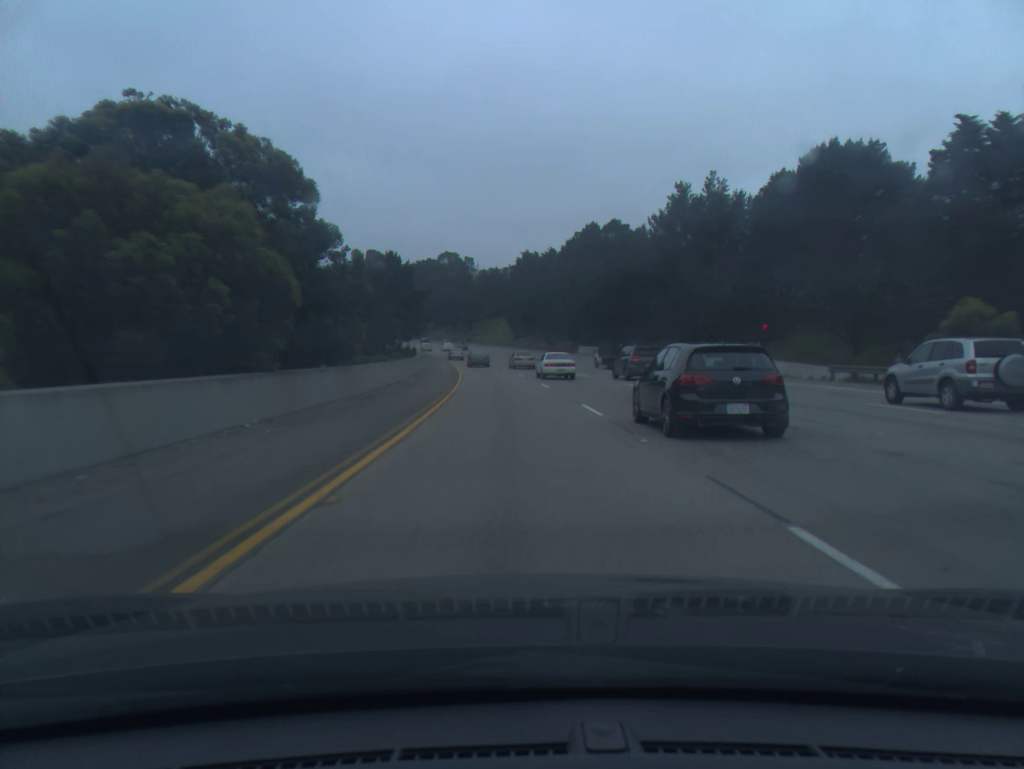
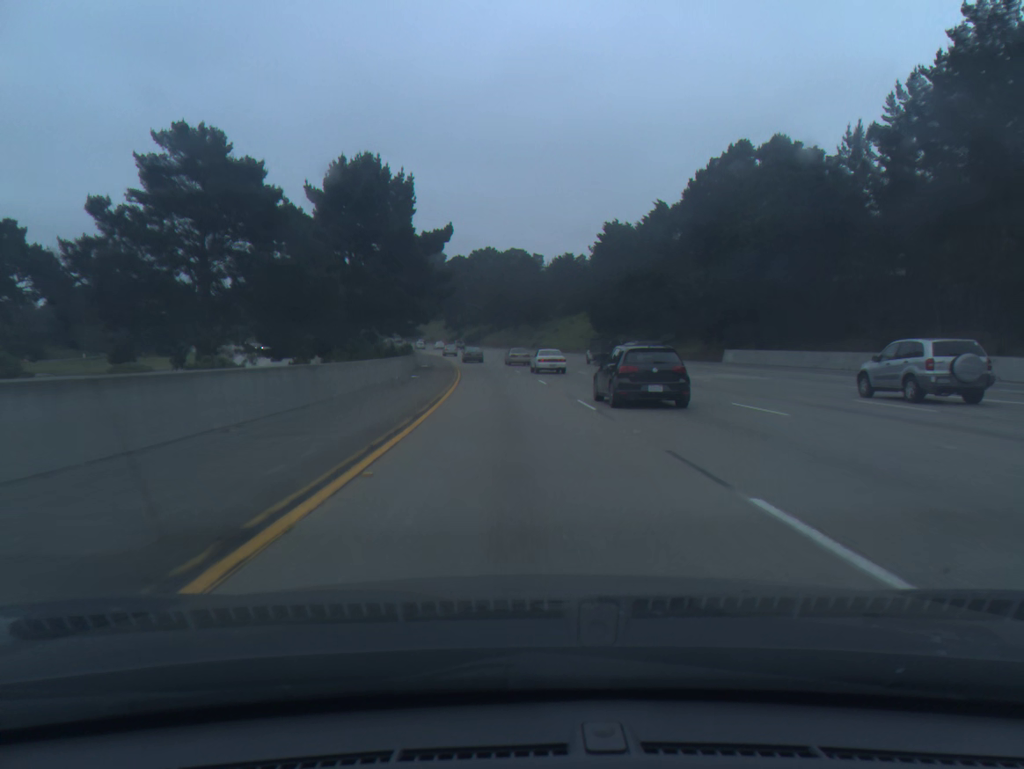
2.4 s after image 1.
(-2.7, +57.0) m; -5°
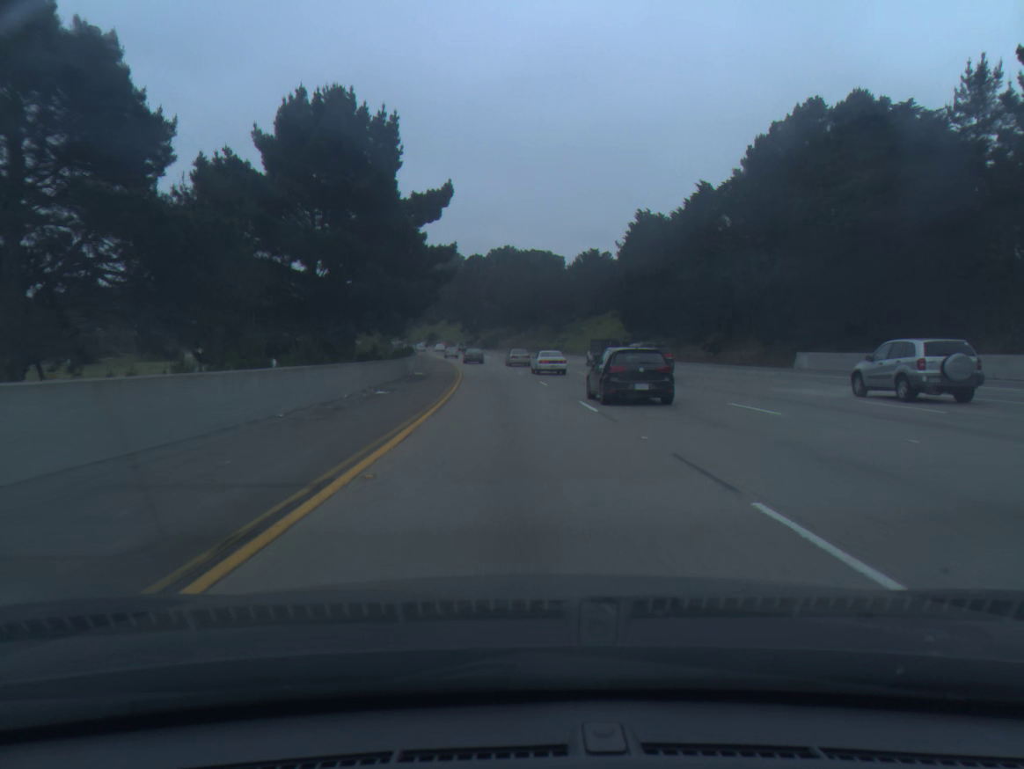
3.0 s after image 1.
(-0.2, +14.6) m; -1°
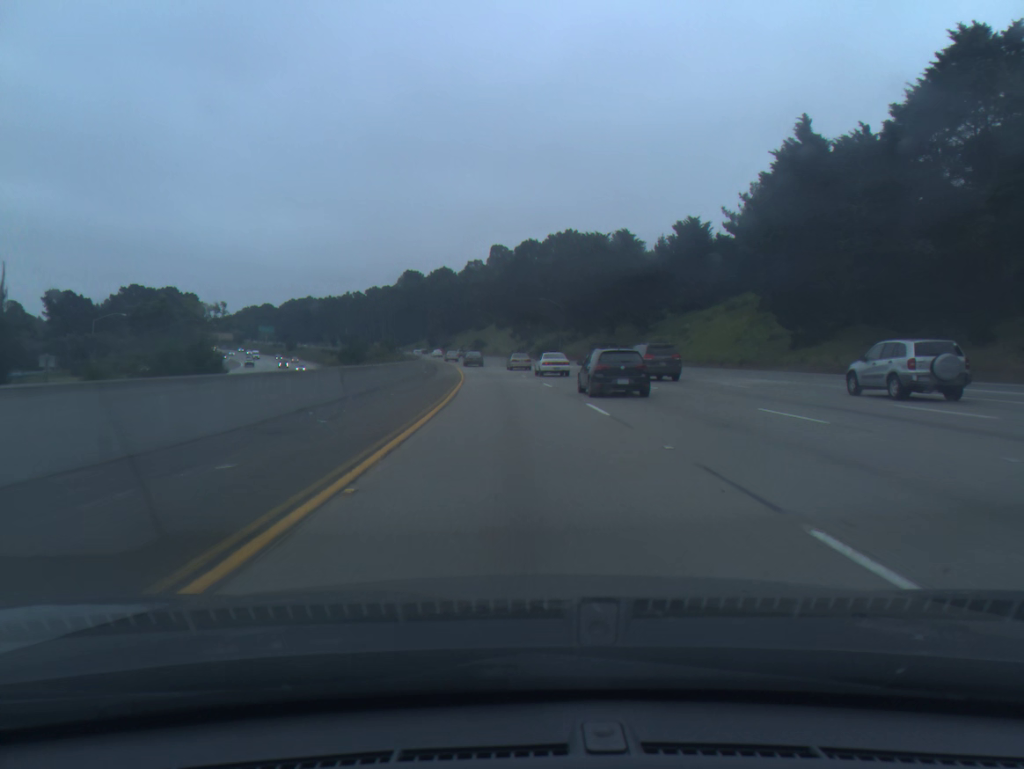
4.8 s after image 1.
(-1.6, +44.7) m; -4°
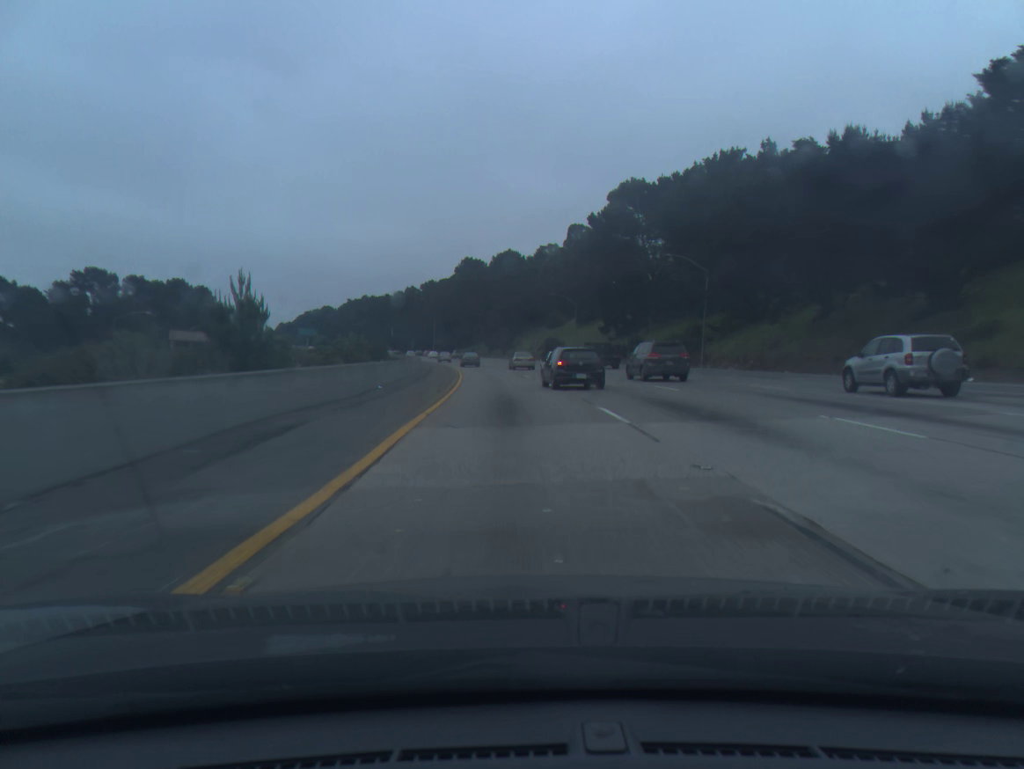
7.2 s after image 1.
(-2.8, +61.3) m; -6°
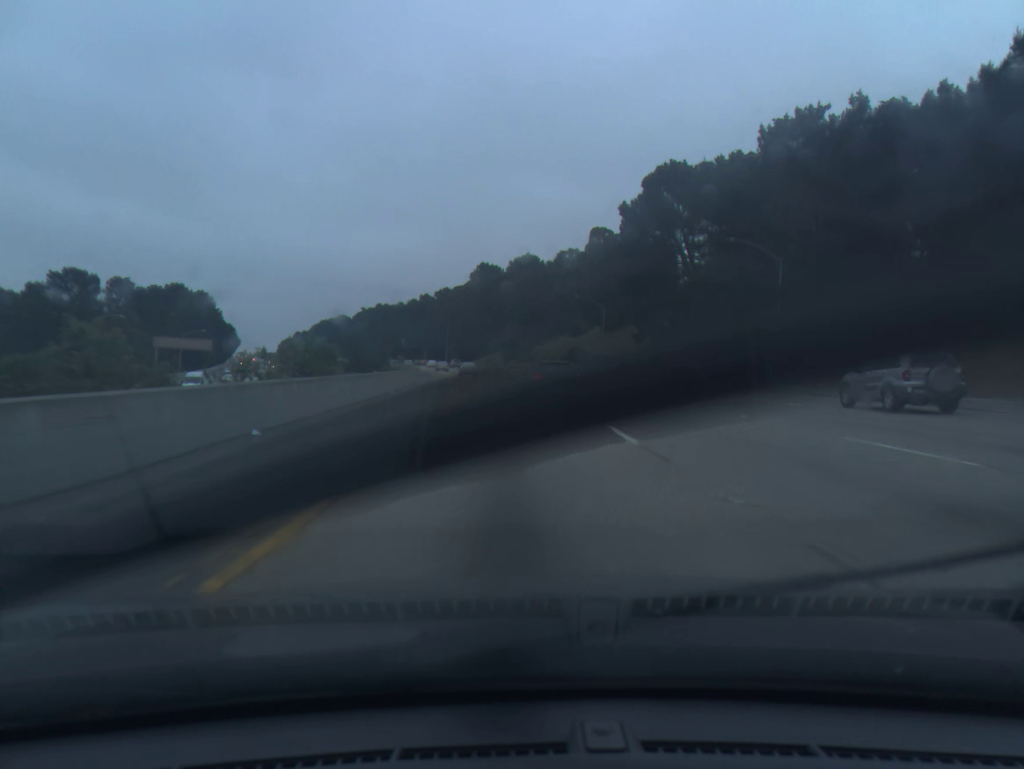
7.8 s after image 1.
(-0.2, +15.6) m; -1°
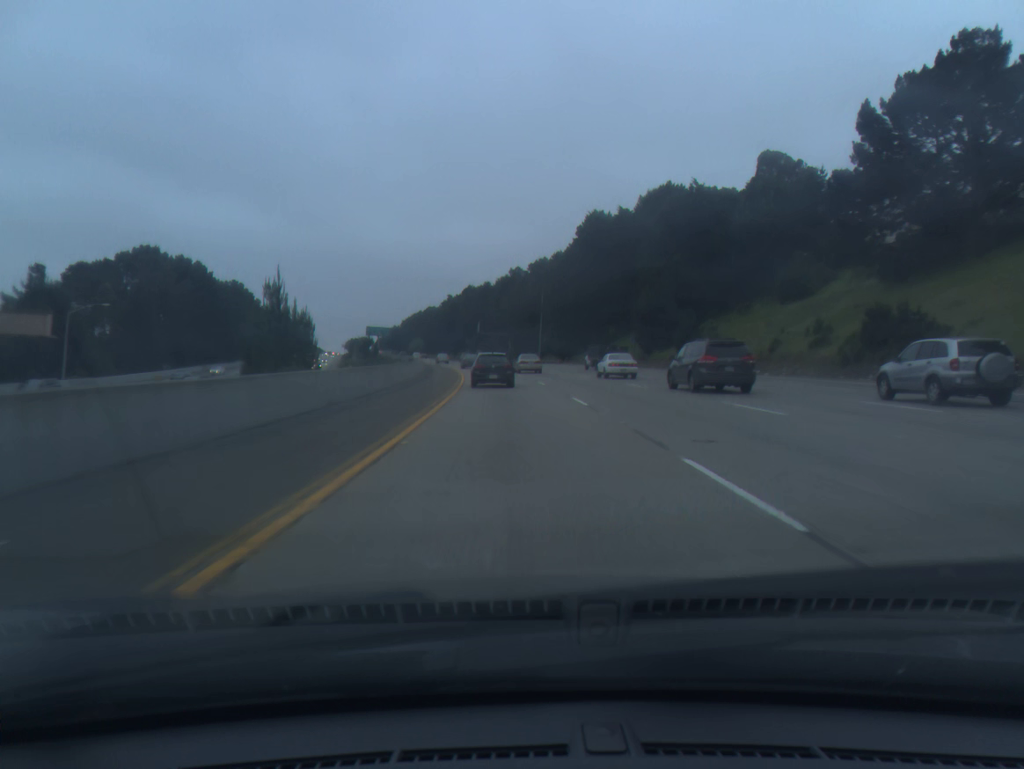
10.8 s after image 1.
(-5.0, +79.6) m; -7°
